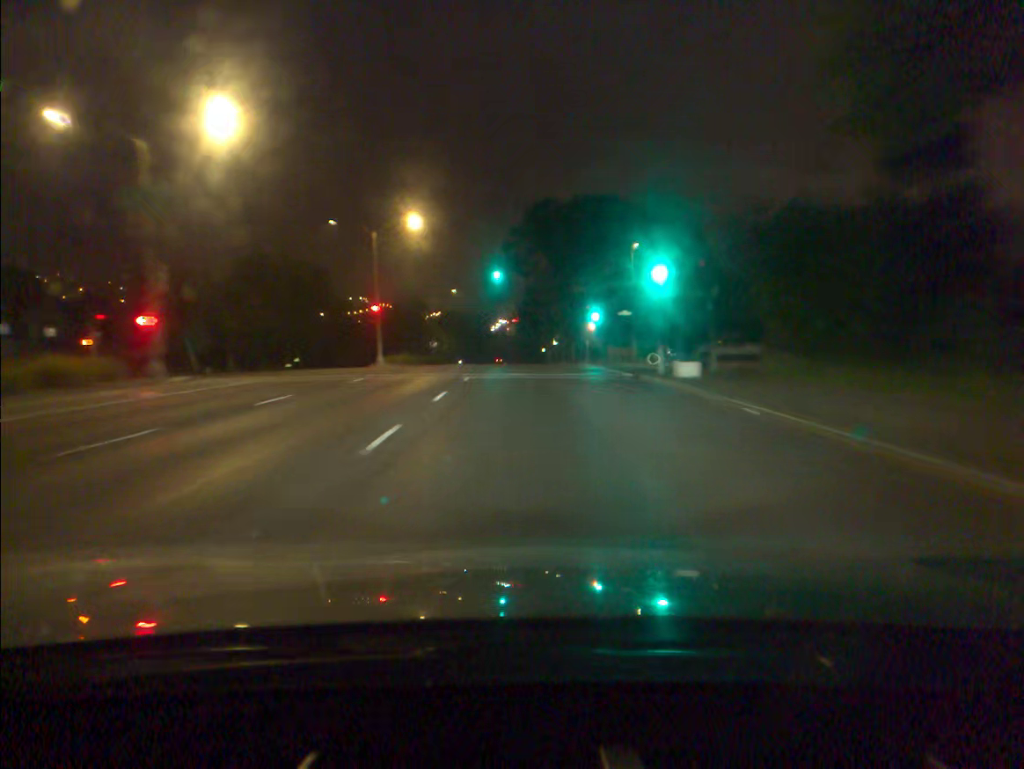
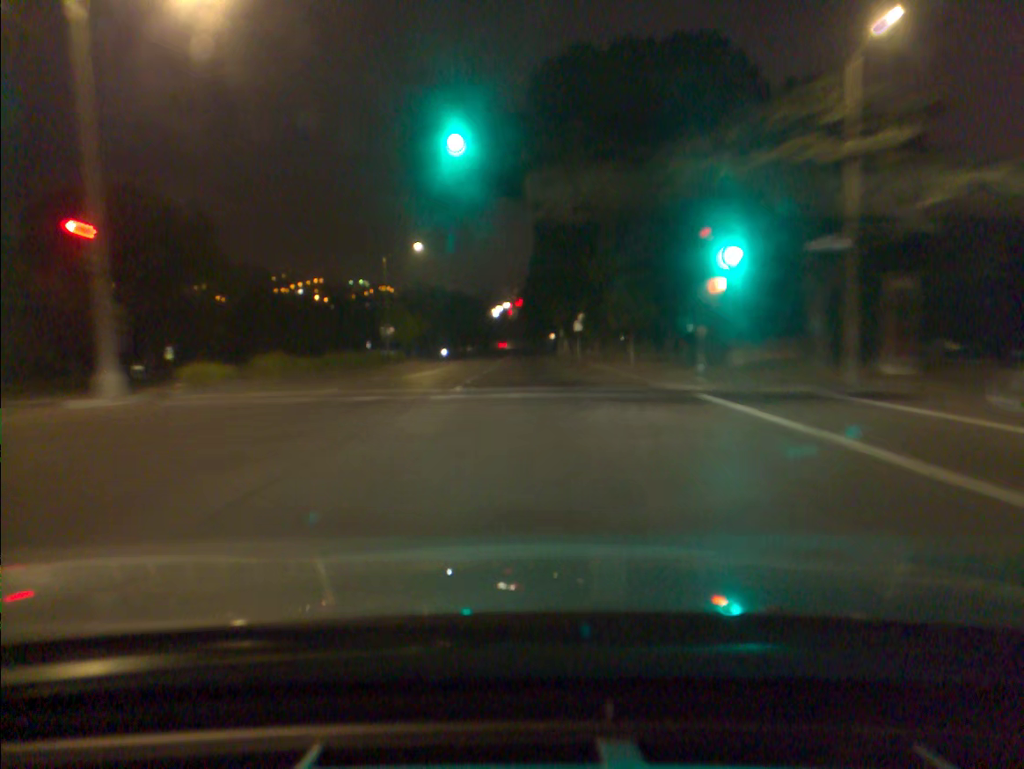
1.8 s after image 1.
(0.0, +37.0) m; 0°
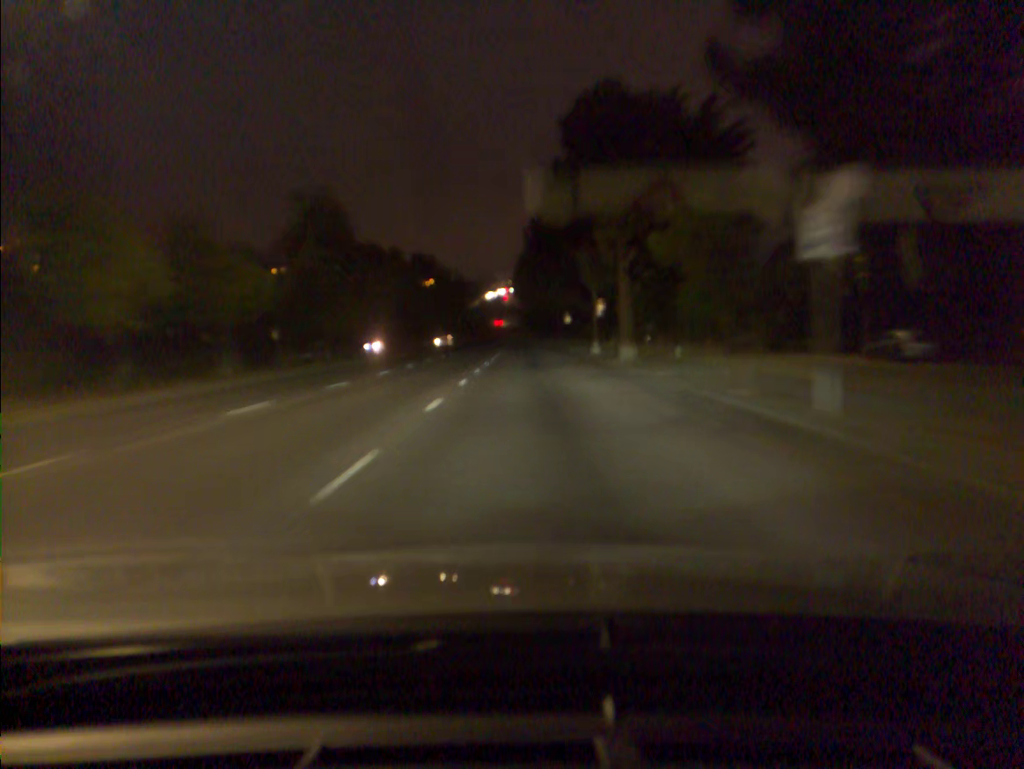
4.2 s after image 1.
(-0.1, +51.1) m; 0°
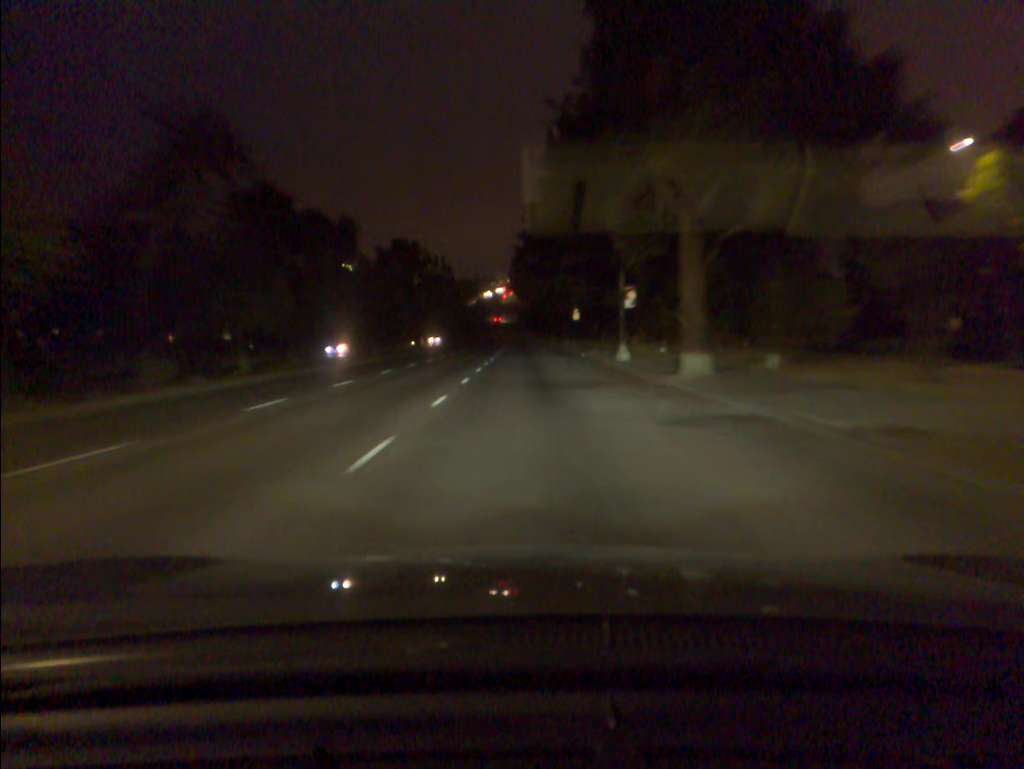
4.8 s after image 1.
(0.0, +13.4) m; 0°
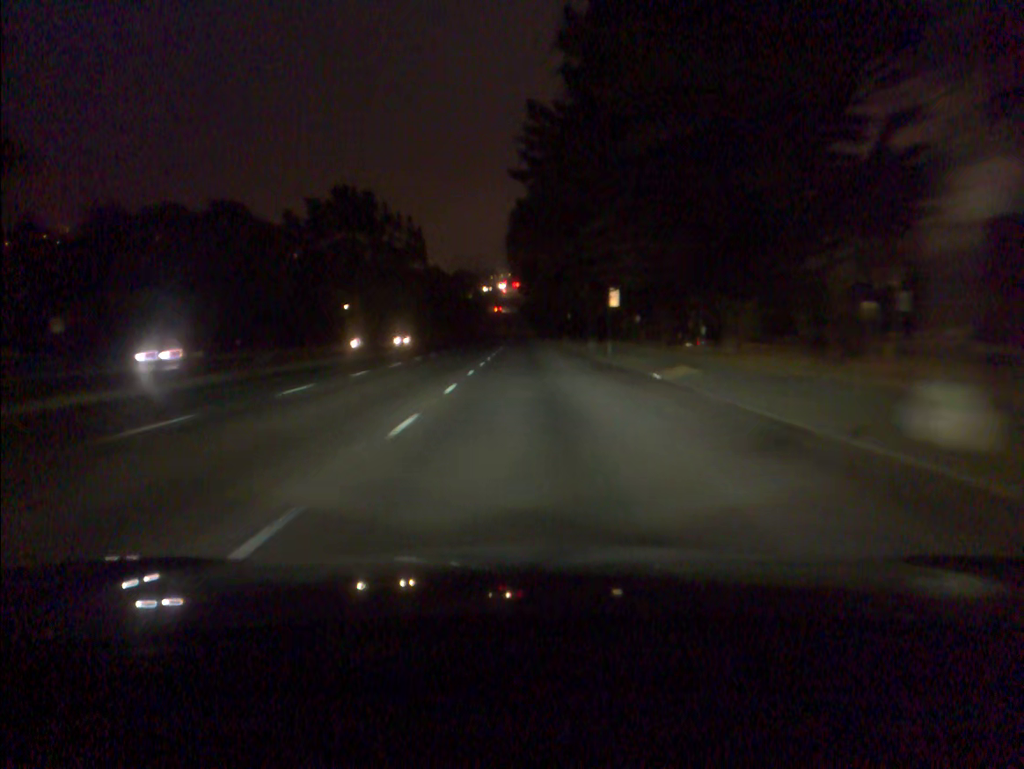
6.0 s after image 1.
(-0.1, +27.2) m; 0°
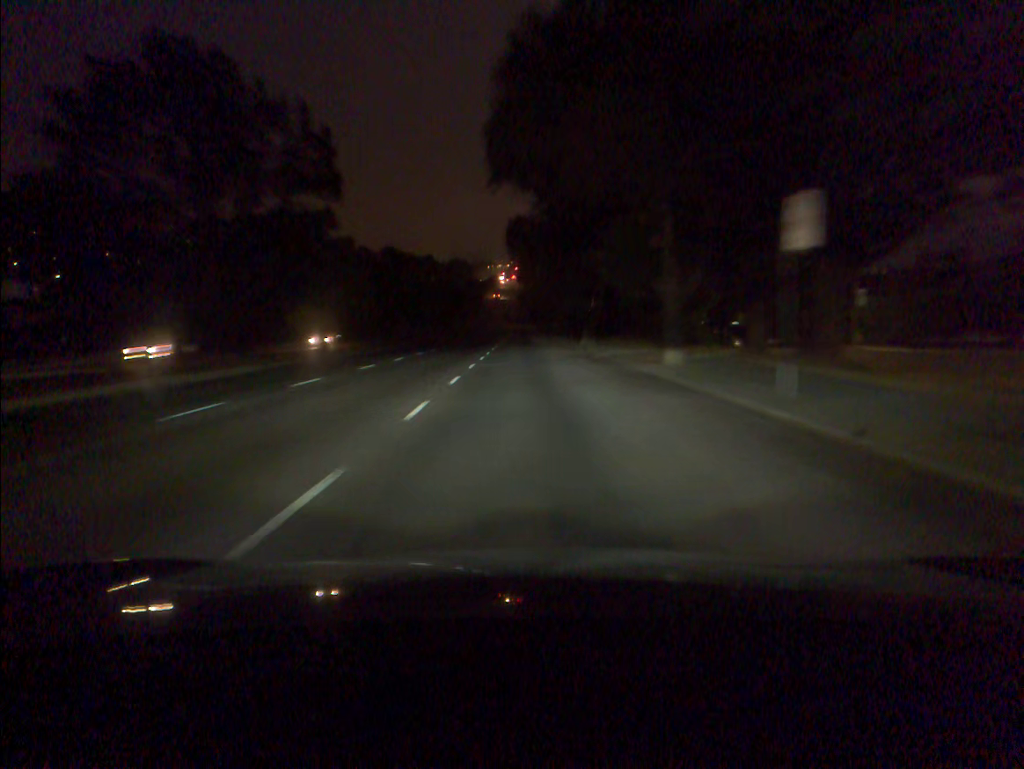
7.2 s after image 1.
(0.0, +27.5) m; 0°
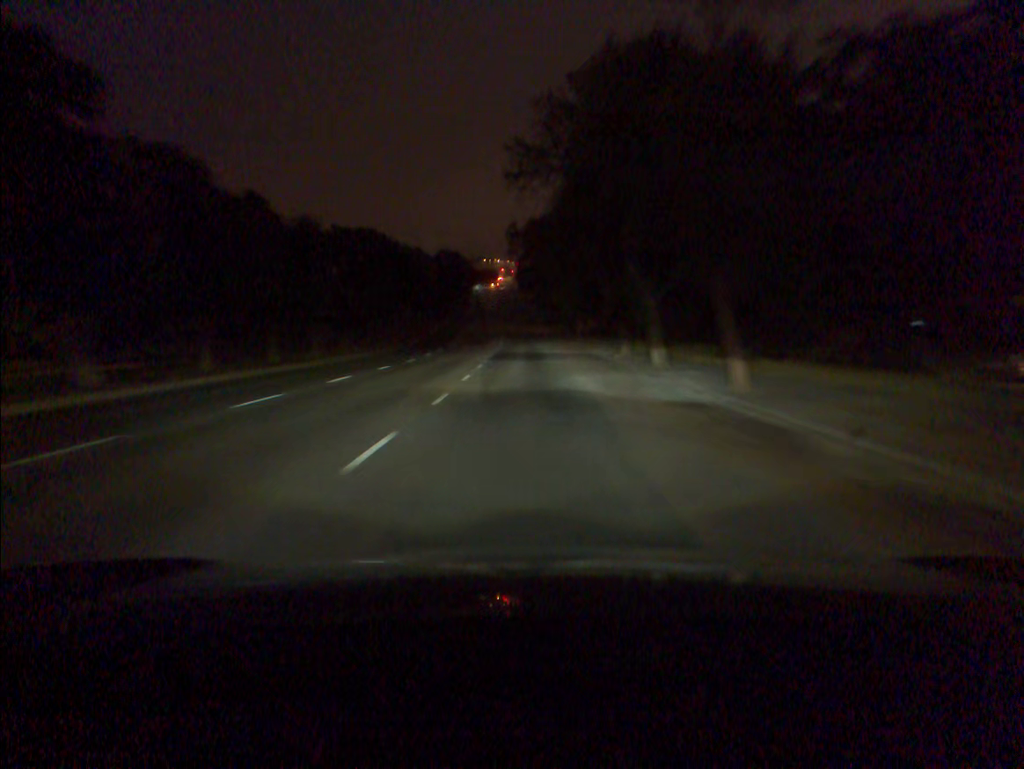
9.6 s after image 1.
(-0.2, +55.2) m; 0°
